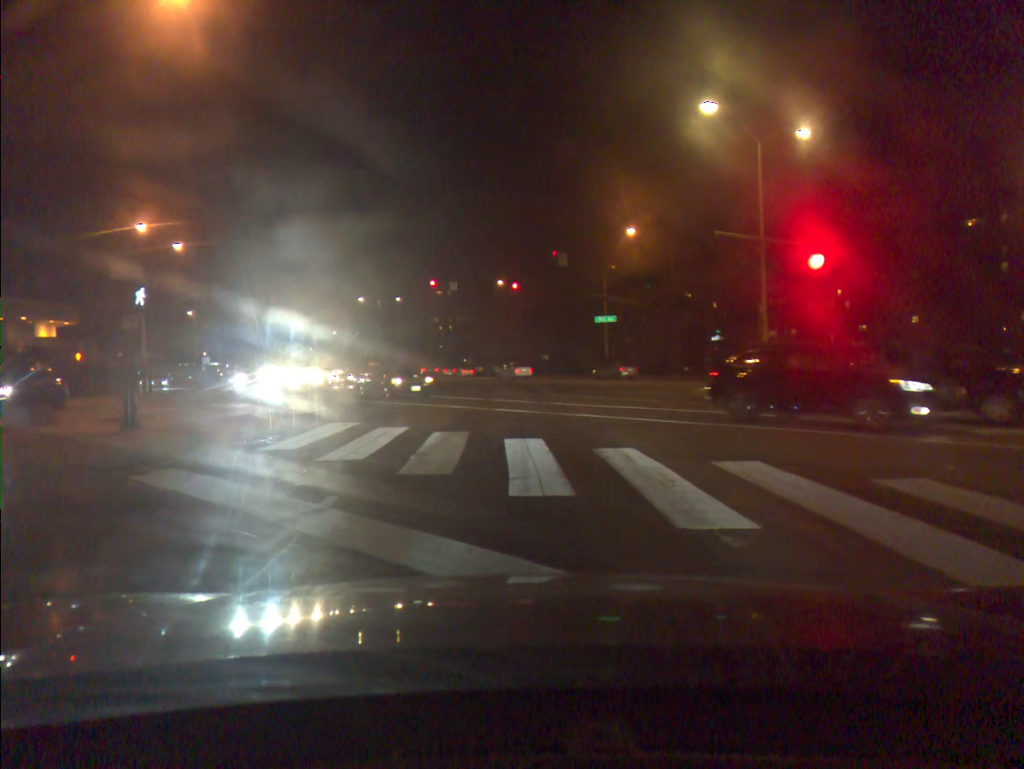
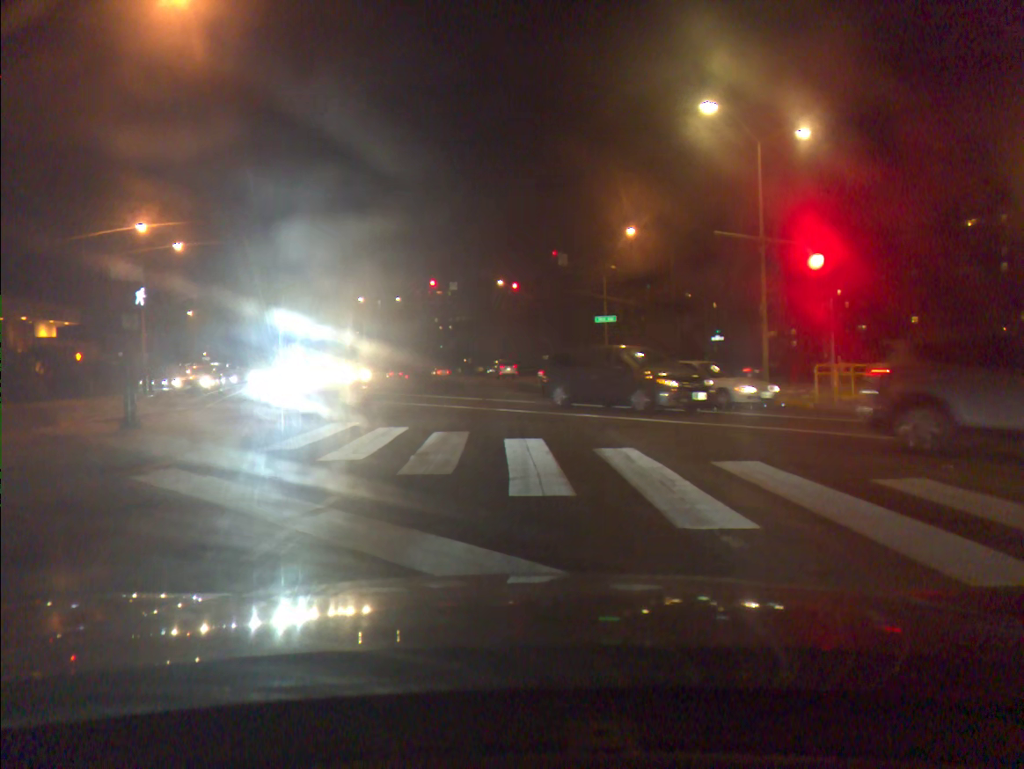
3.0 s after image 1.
(0.0, 0.0) m; 0°
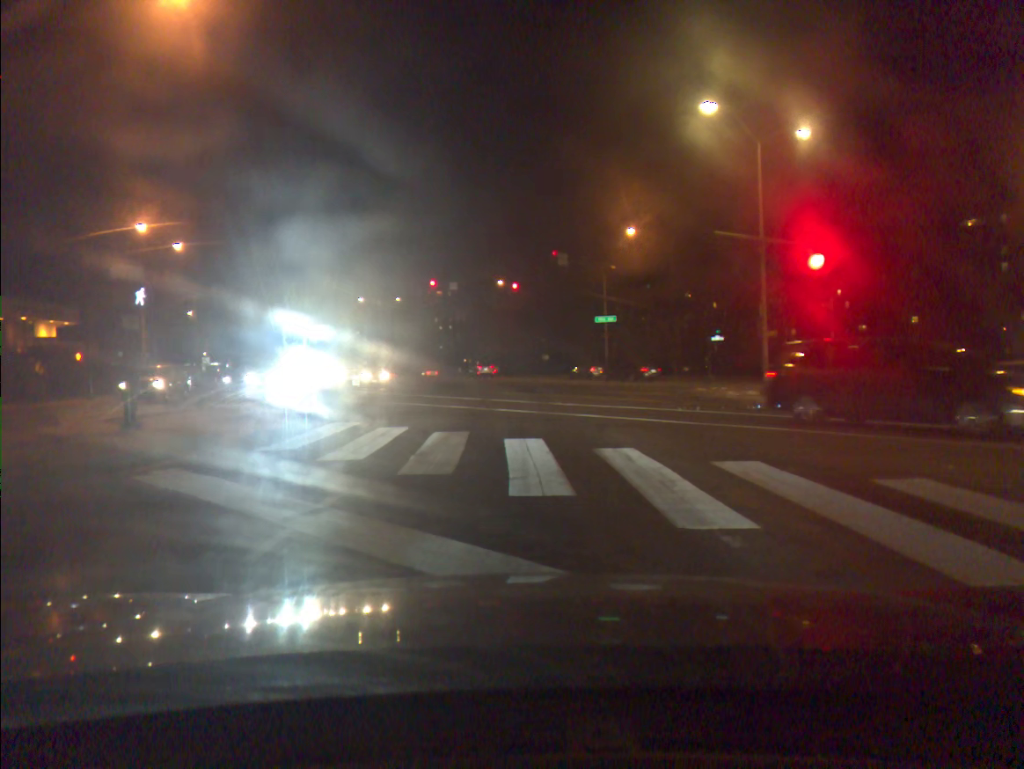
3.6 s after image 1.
(0.0, 0.0) m; 0°
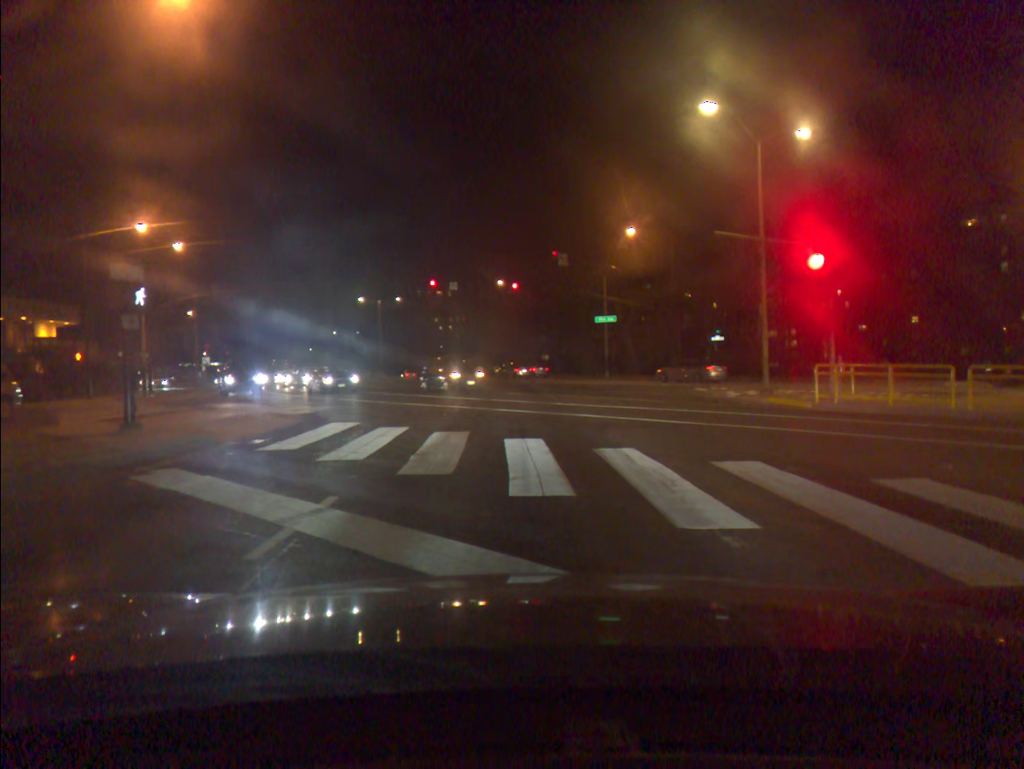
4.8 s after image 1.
(0.0, 0.0) m; 0°
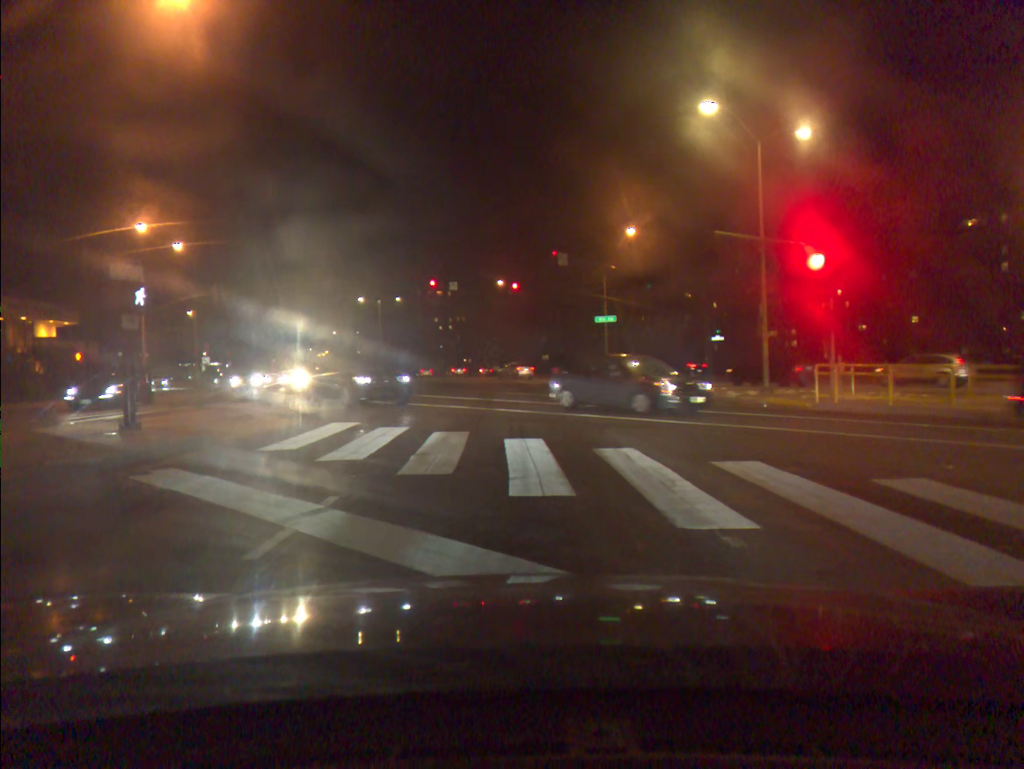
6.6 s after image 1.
(0.0, 0.0) m; 0°
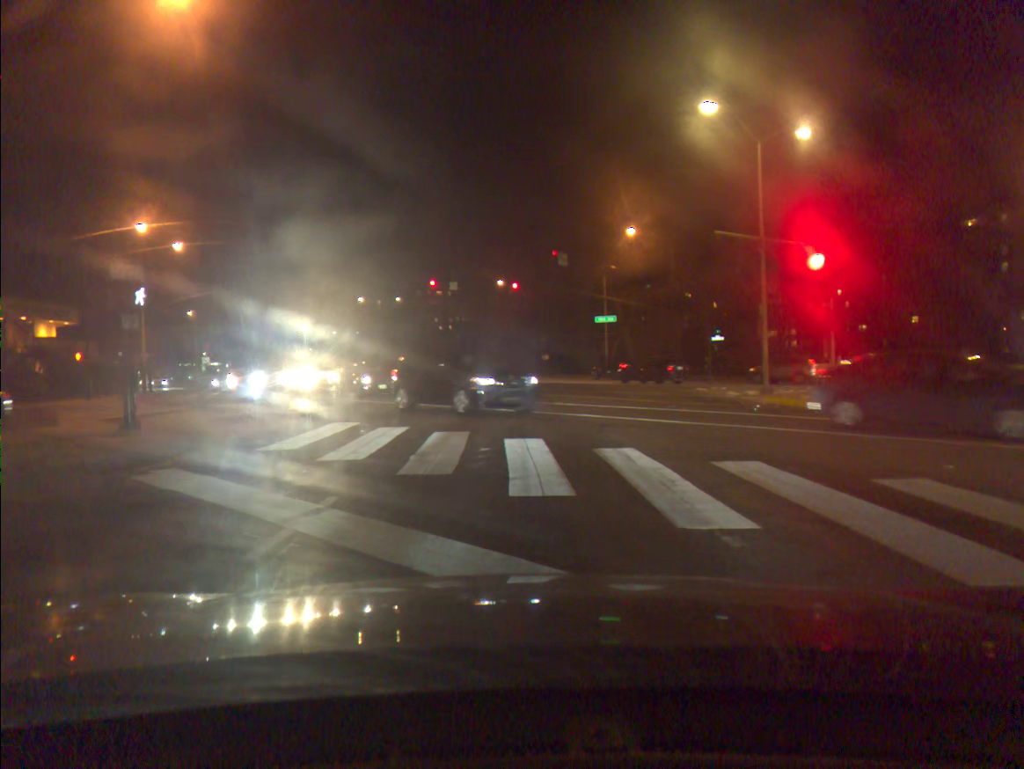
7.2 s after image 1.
(0.0, 0.0) m; 0°
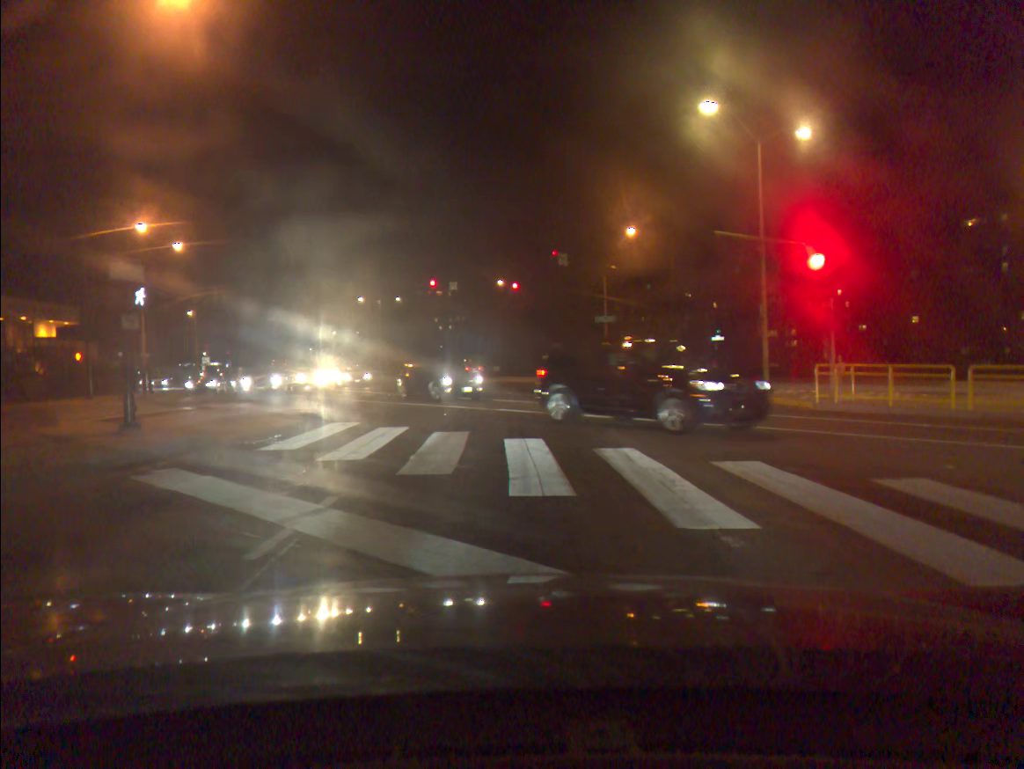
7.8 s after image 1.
(0.0, 0.0) m; 0°
